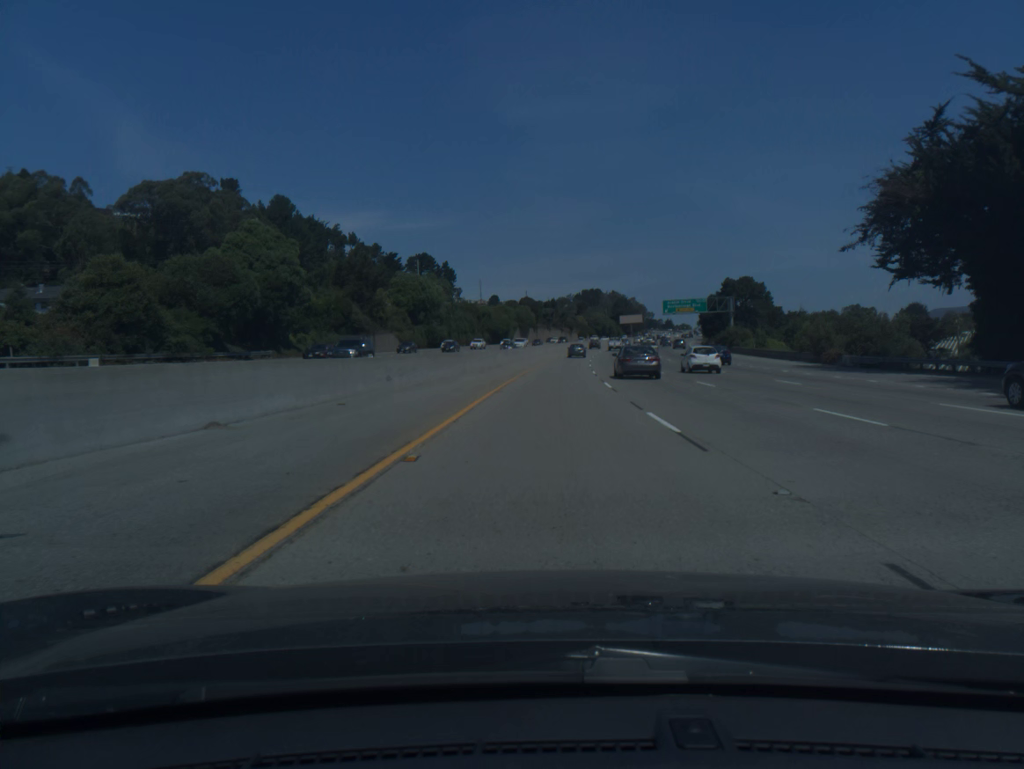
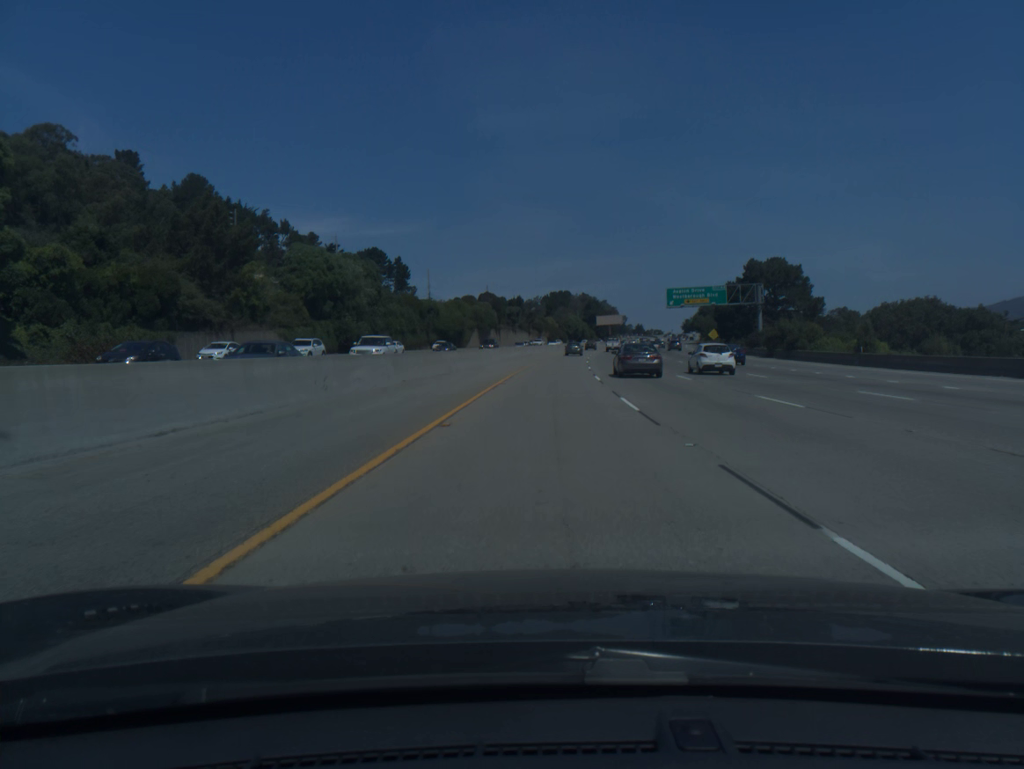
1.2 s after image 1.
(+0.8, +39.9) m; +2°
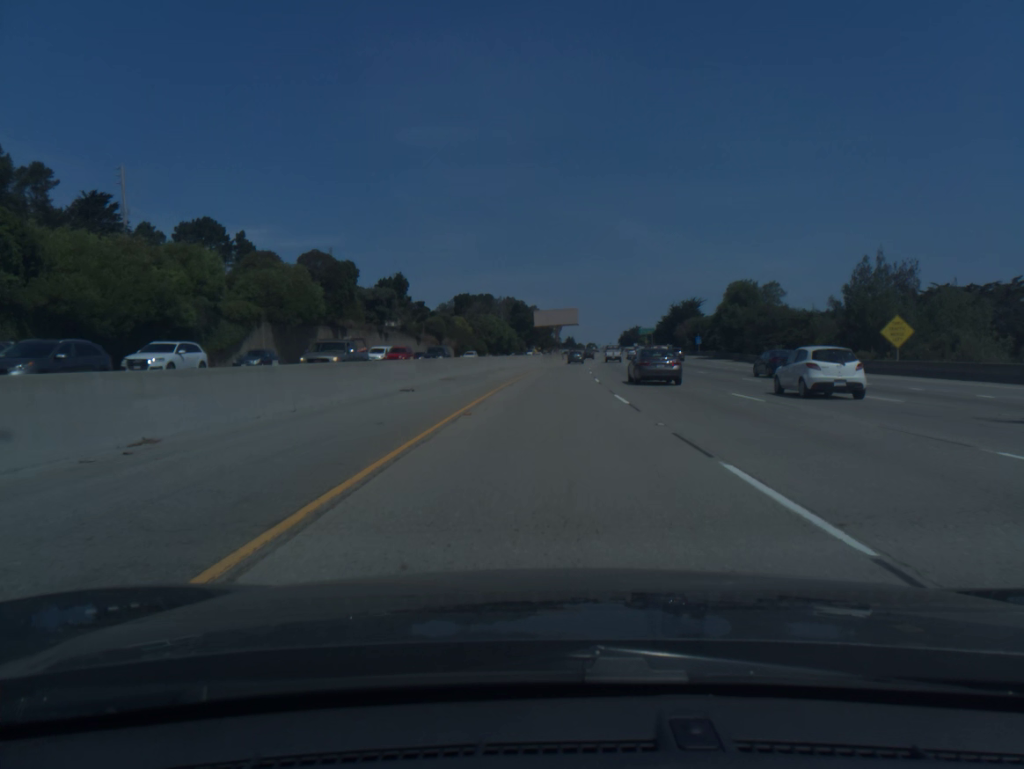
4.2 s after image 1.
(+4.6, +99.0) m; +6°
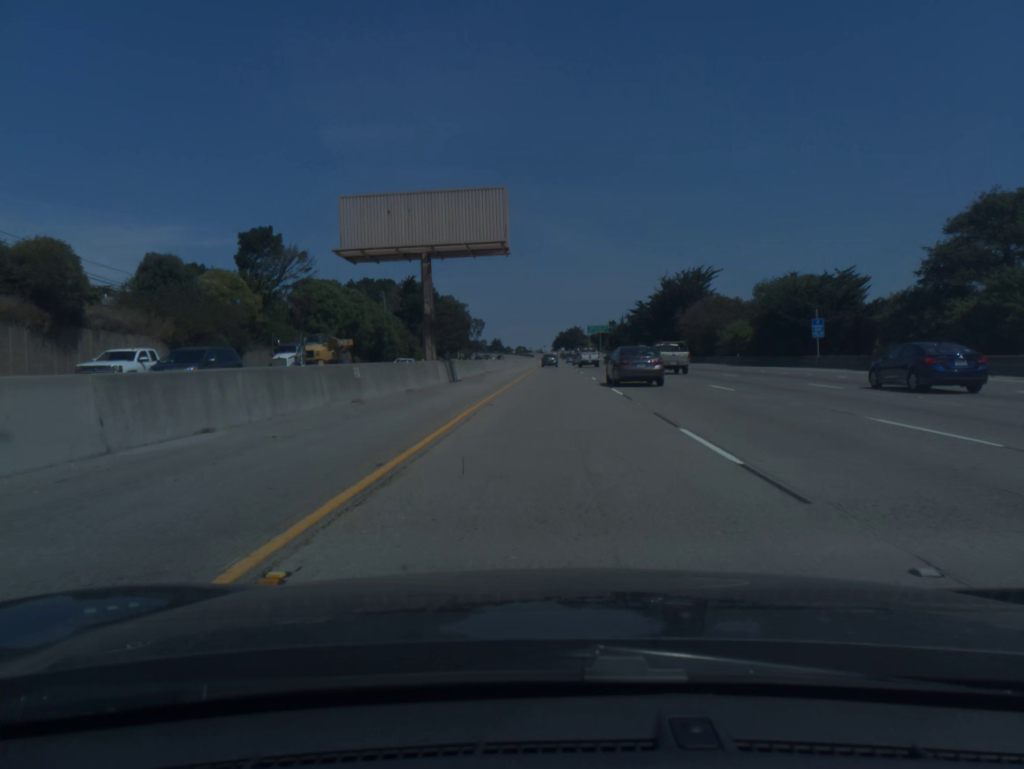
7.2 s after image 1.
(+4.6, +98.5) m; +5°
